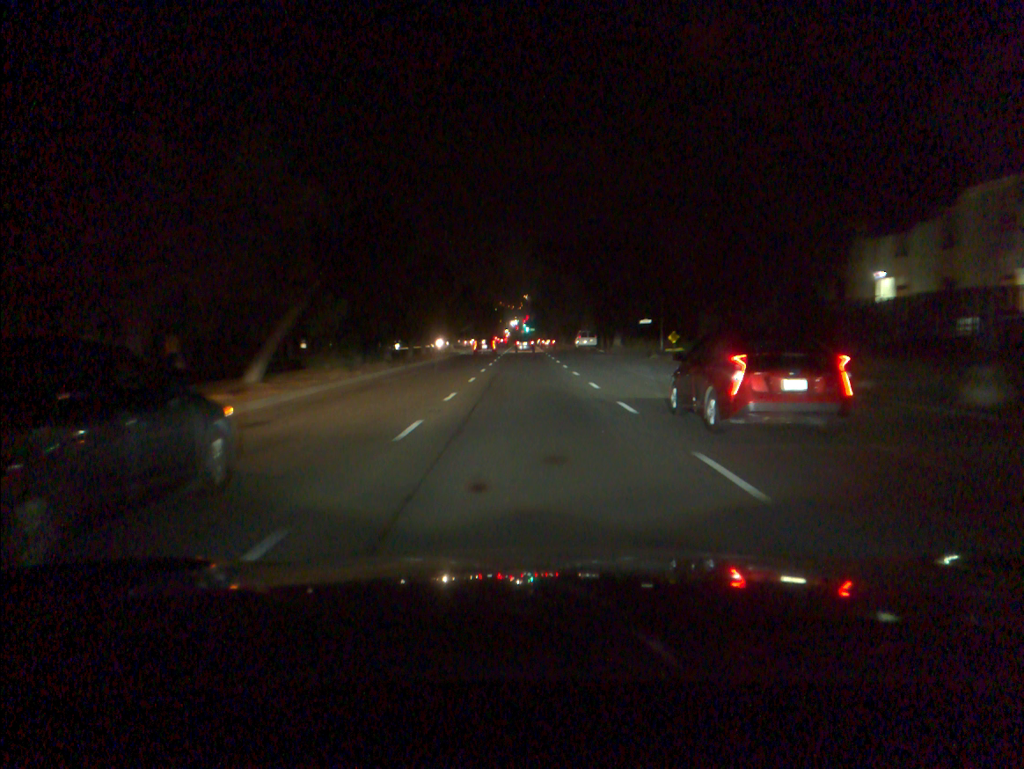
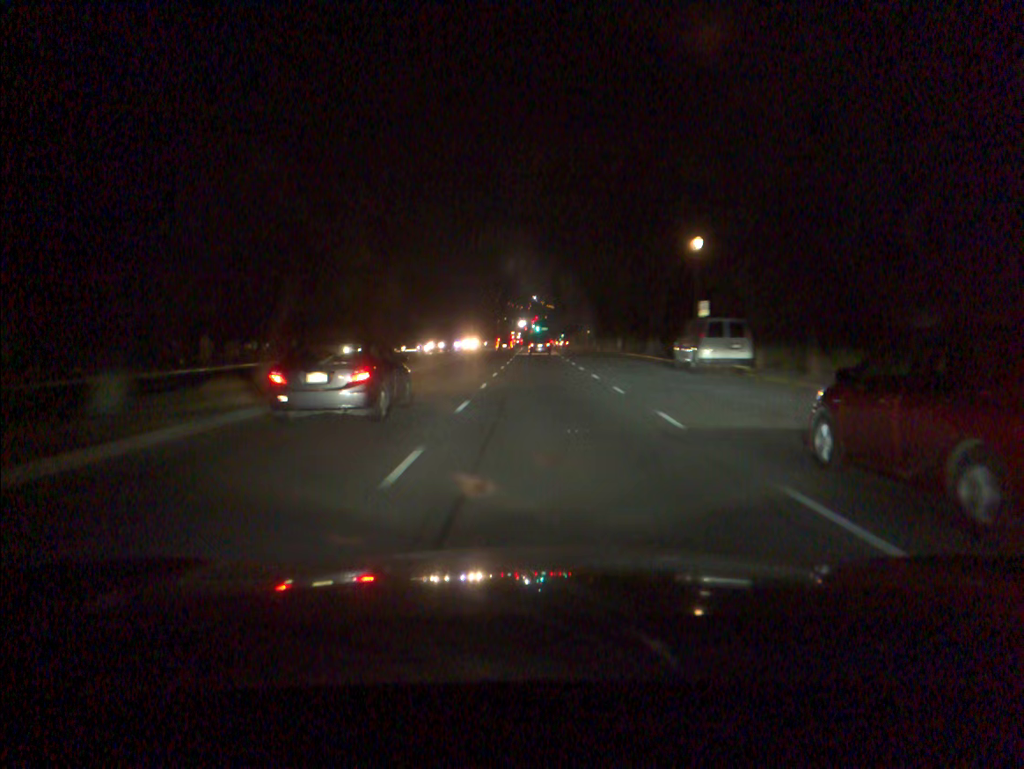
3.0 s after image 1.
(-0.4, +54.2) m; -1°
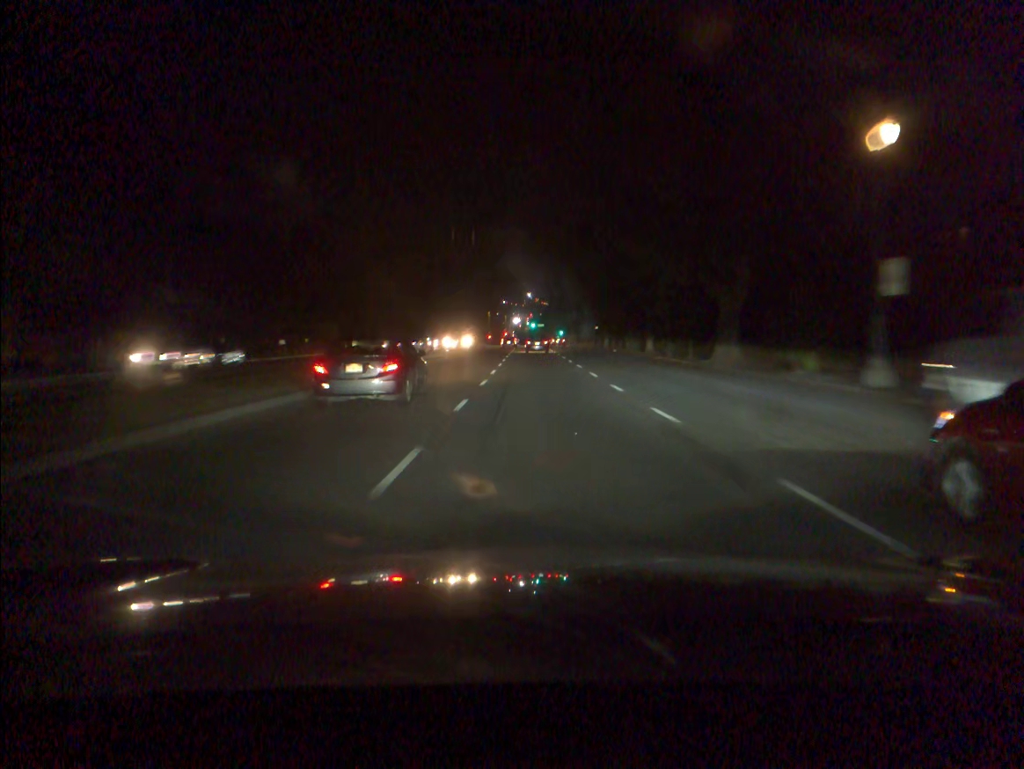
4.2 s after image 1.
(0.0, +21.8) m; 0°
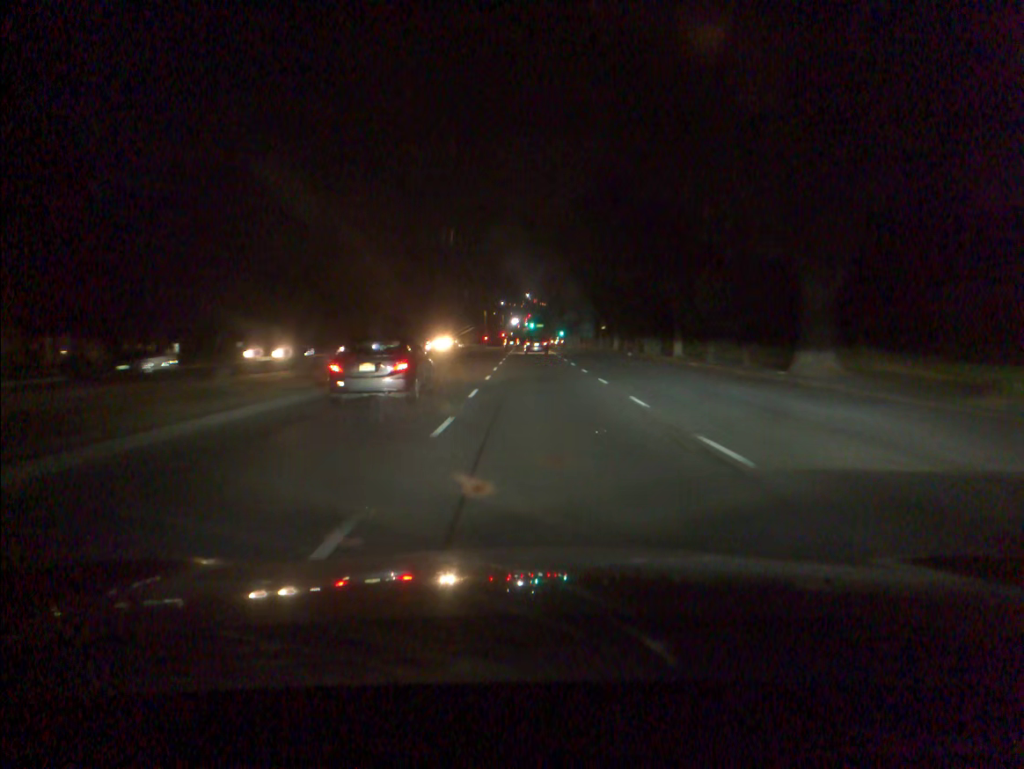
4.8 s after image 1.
(0.0, +10.9) m; 0°
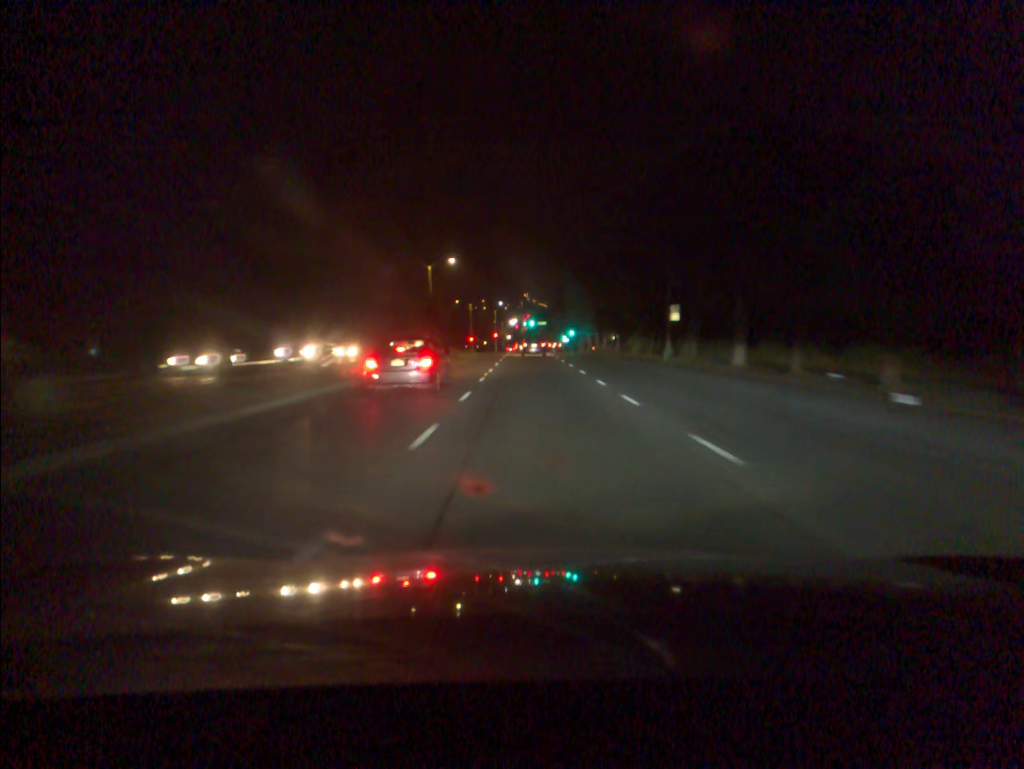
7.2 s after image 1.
(+0.2, +43.8) m; 0°
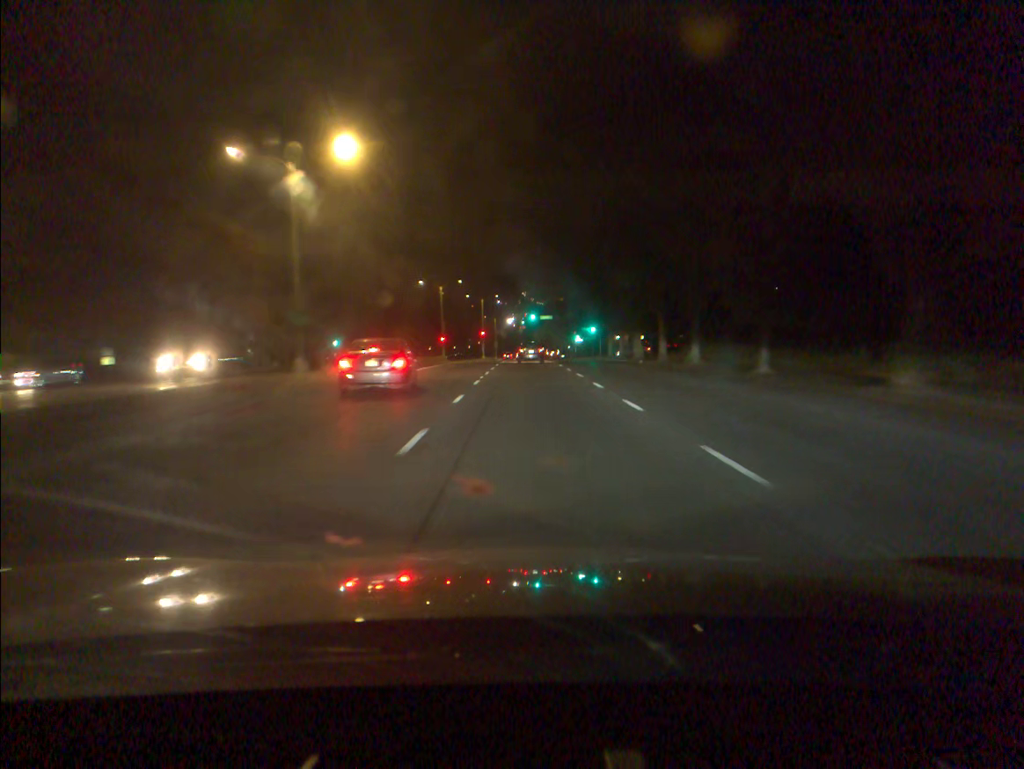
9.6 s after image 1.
(0.0, +44.2) m; 0°
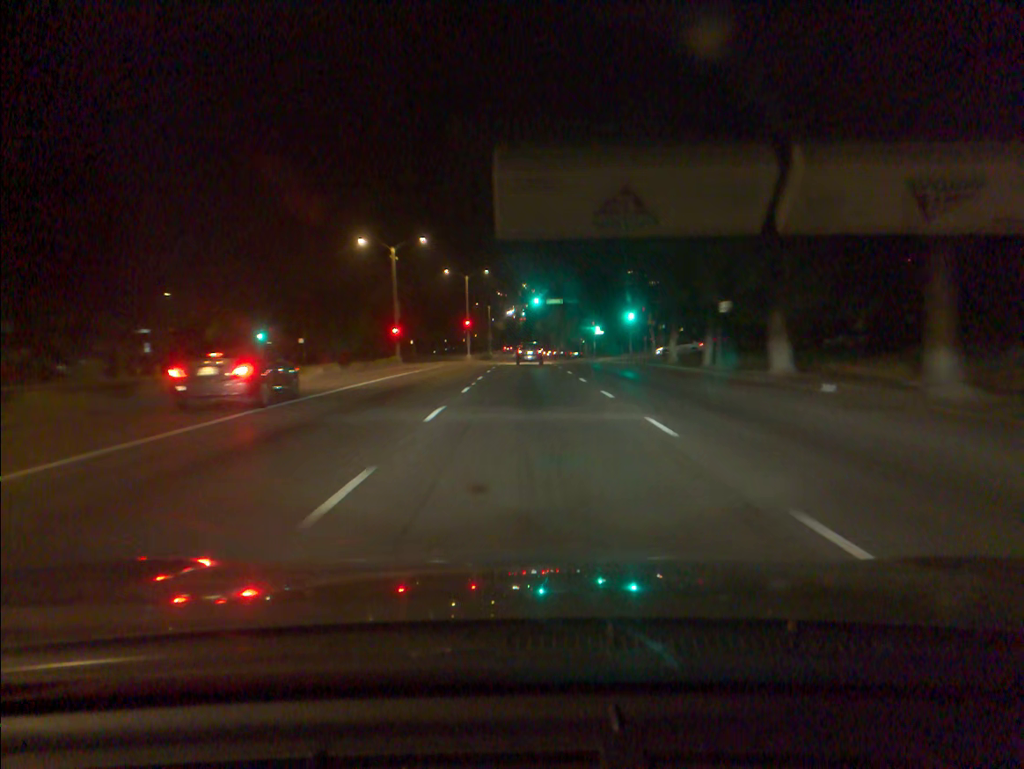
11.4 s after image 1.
(-0.1, +32.7) m; 0°
